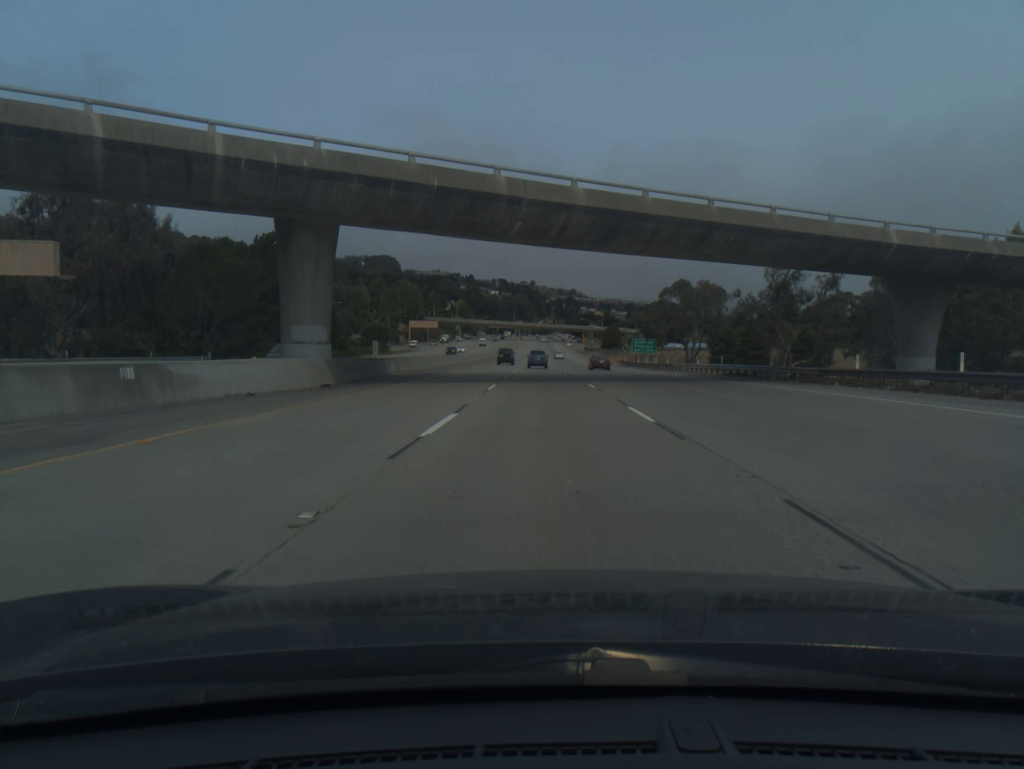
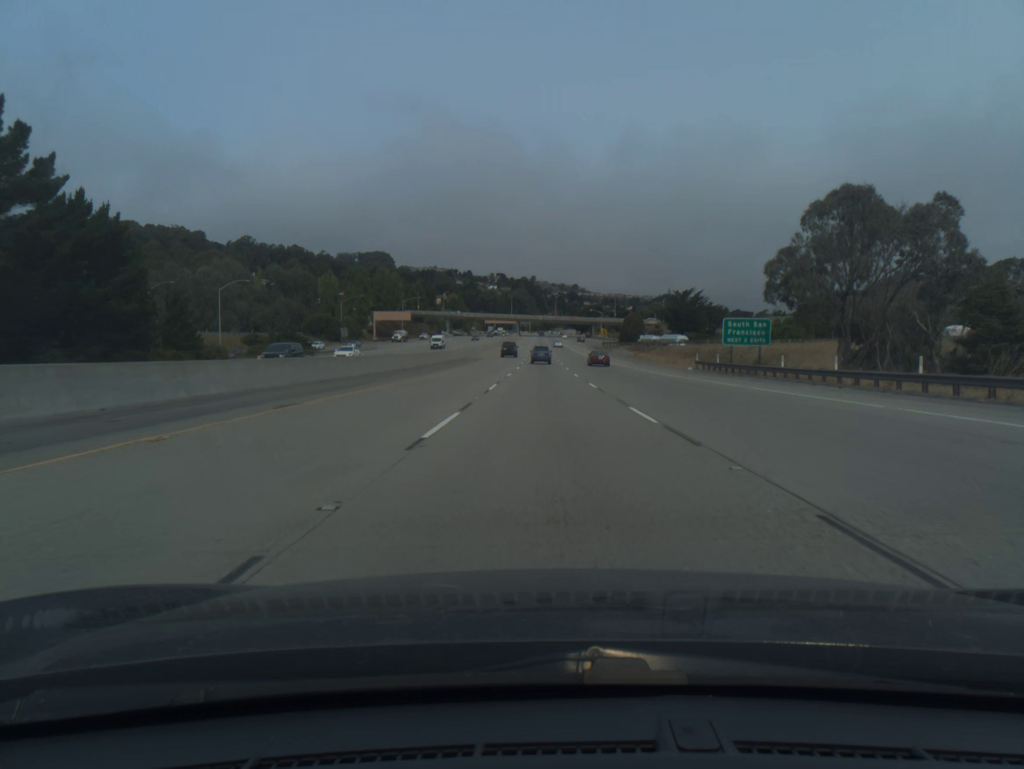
(-0.2, +58.4) m; 0°
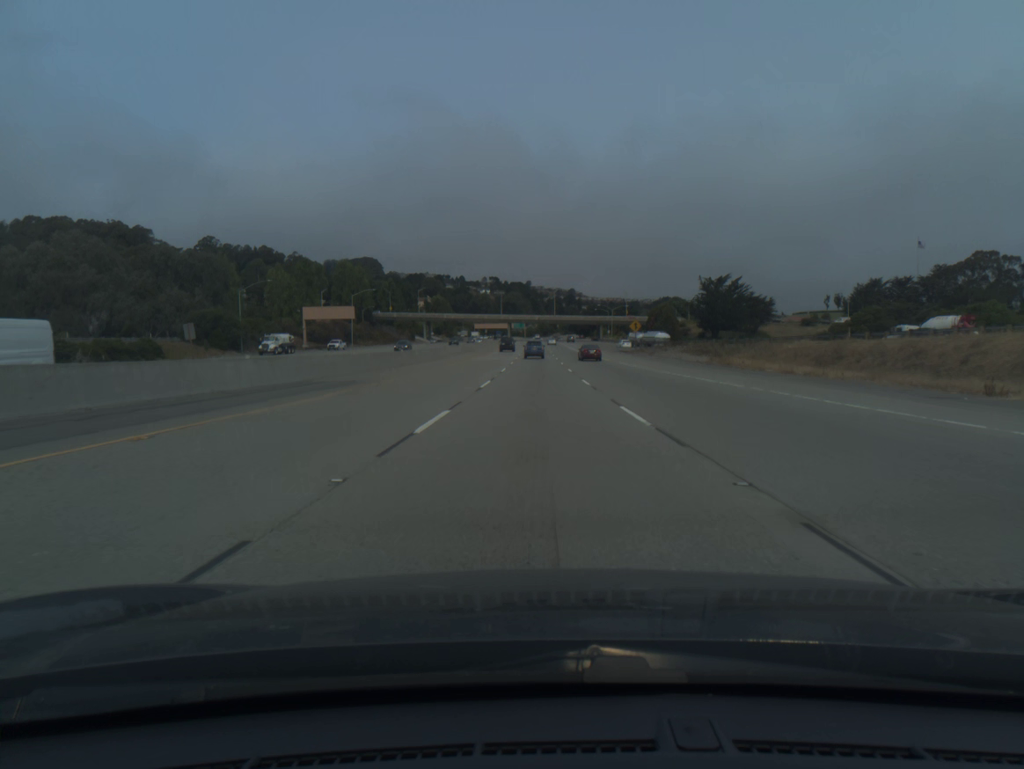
(+0.2, +58.3) m; 0°
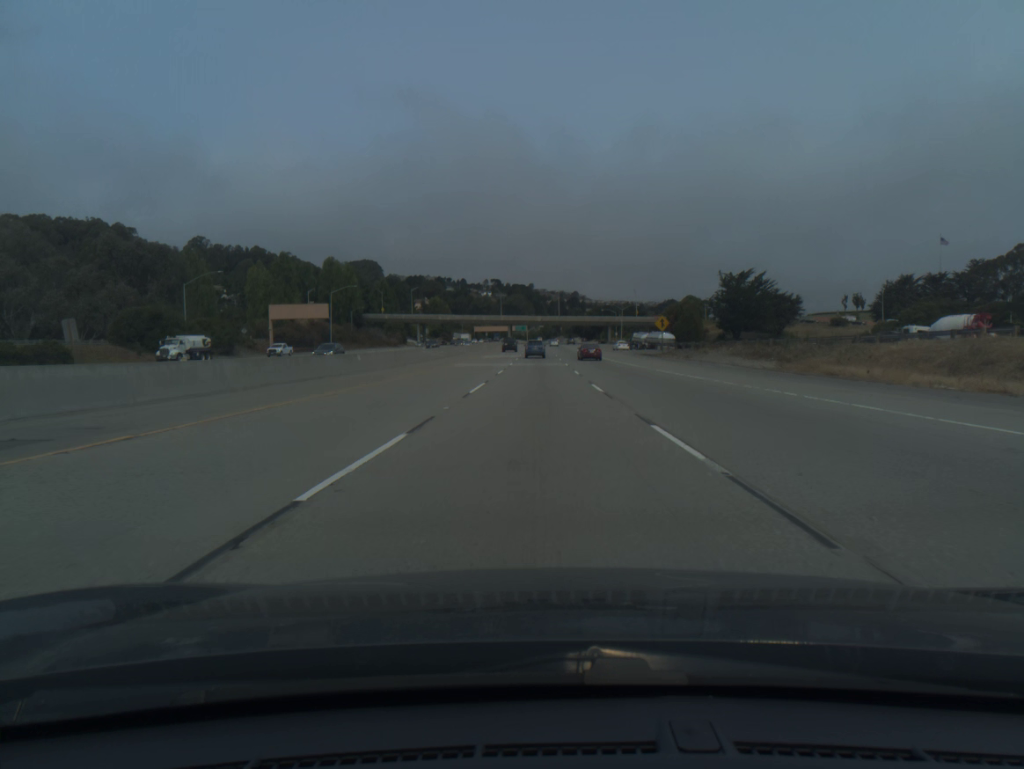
(0.0, +19.4) m; 0°
